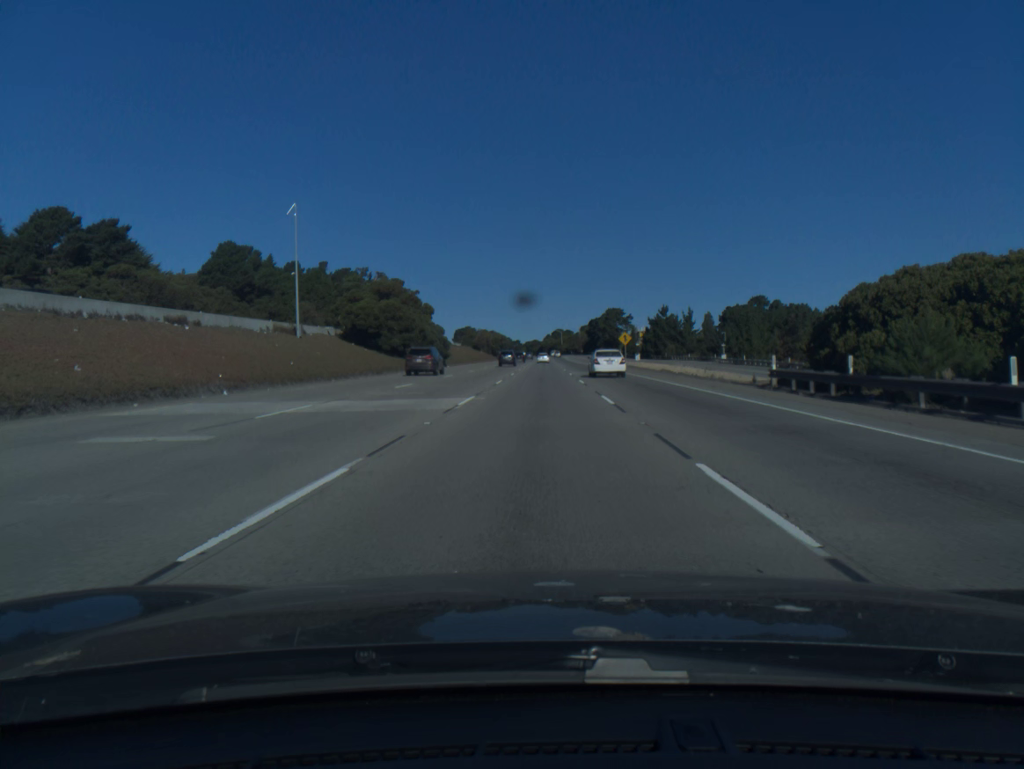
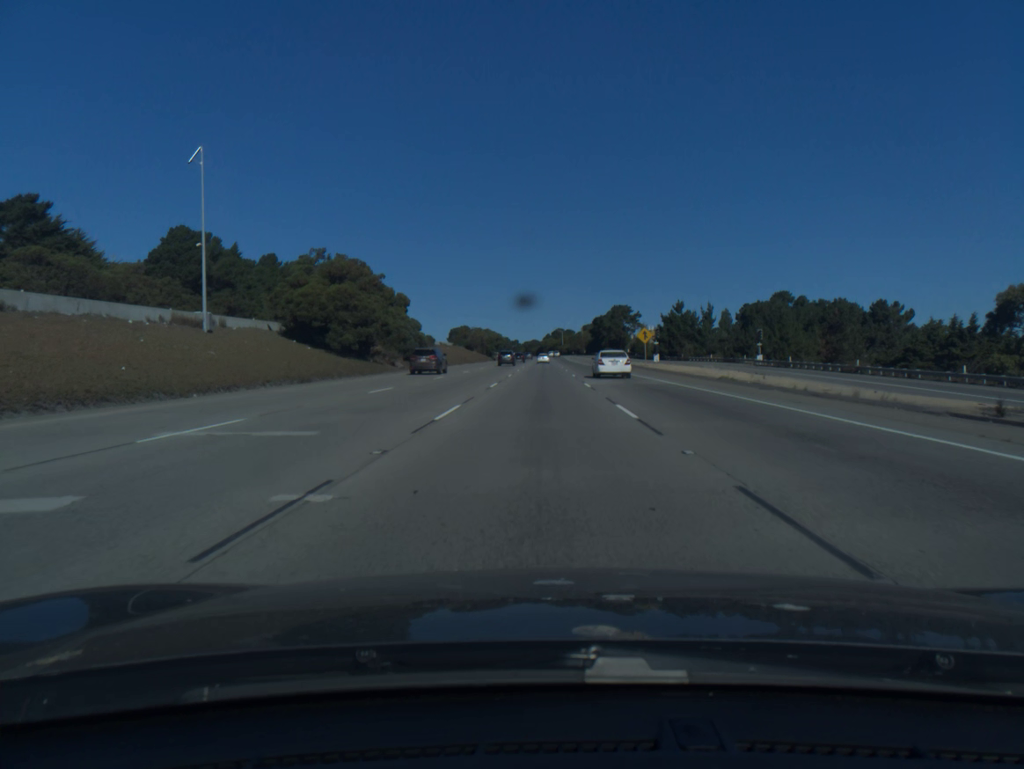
(0.0, +19.1) m; 0°
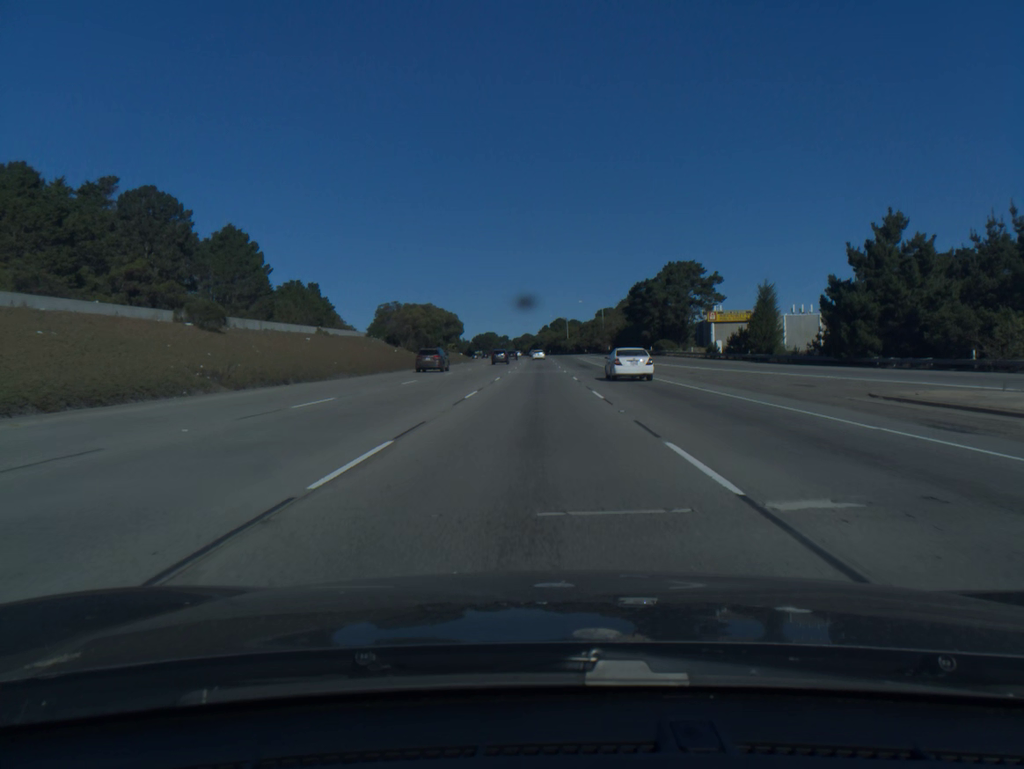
(+0.5, +95.4) m; 0°
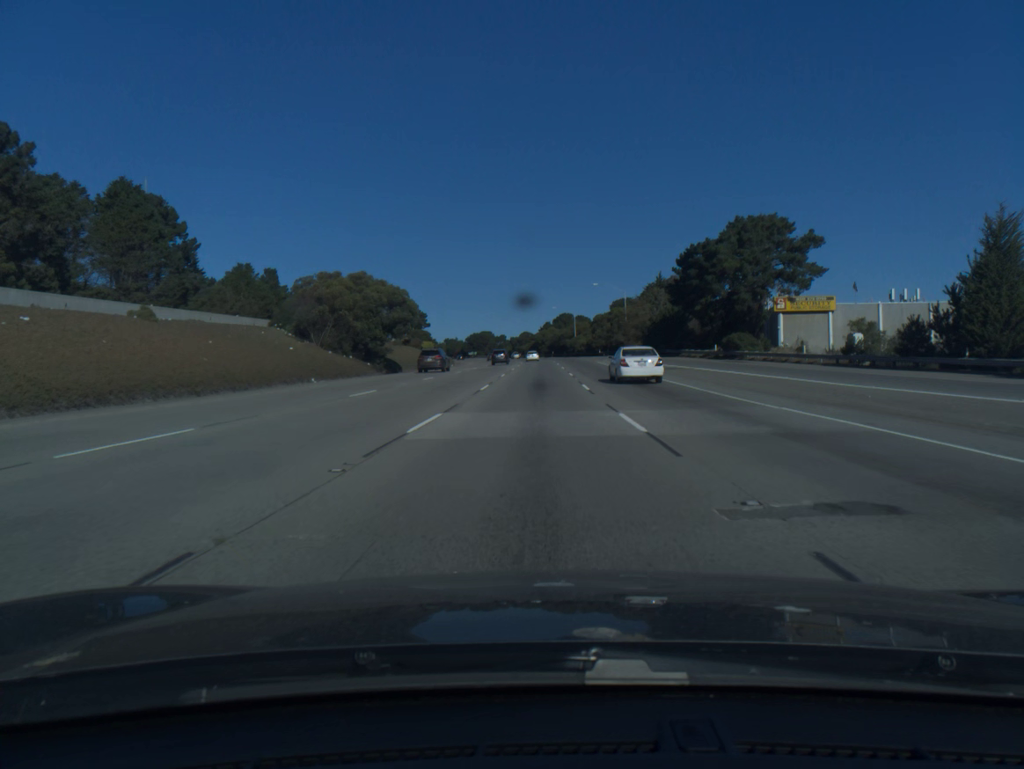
(-0.1, +38.2) m; 0°
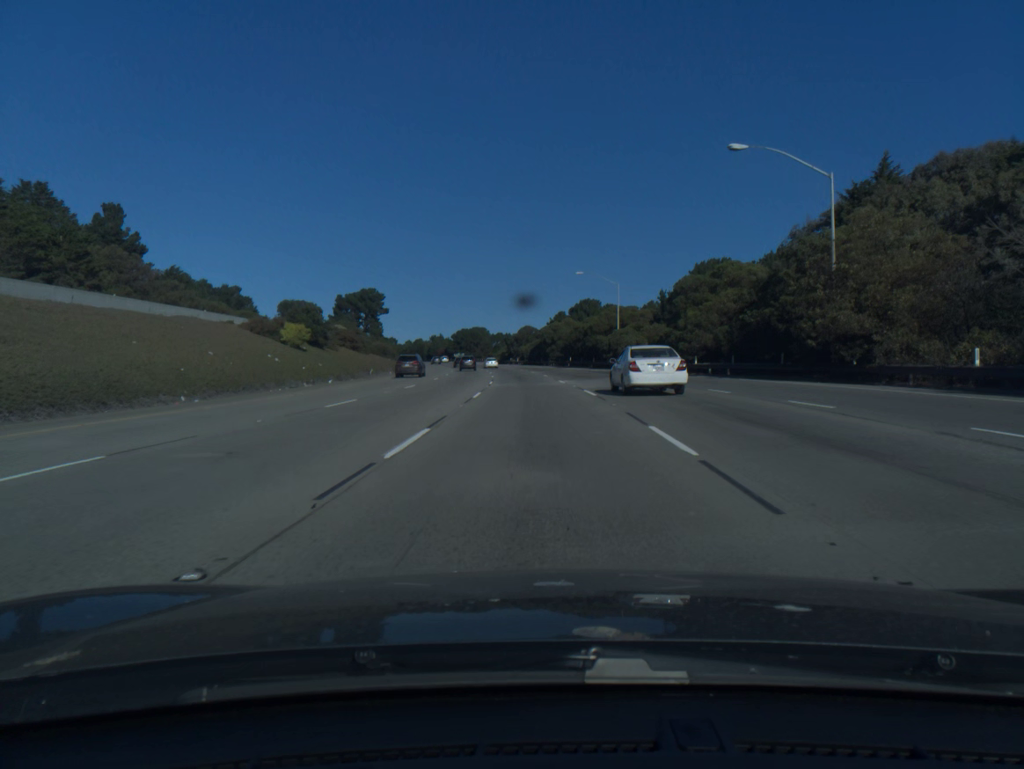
(-0.2, +76.3) m; 0°
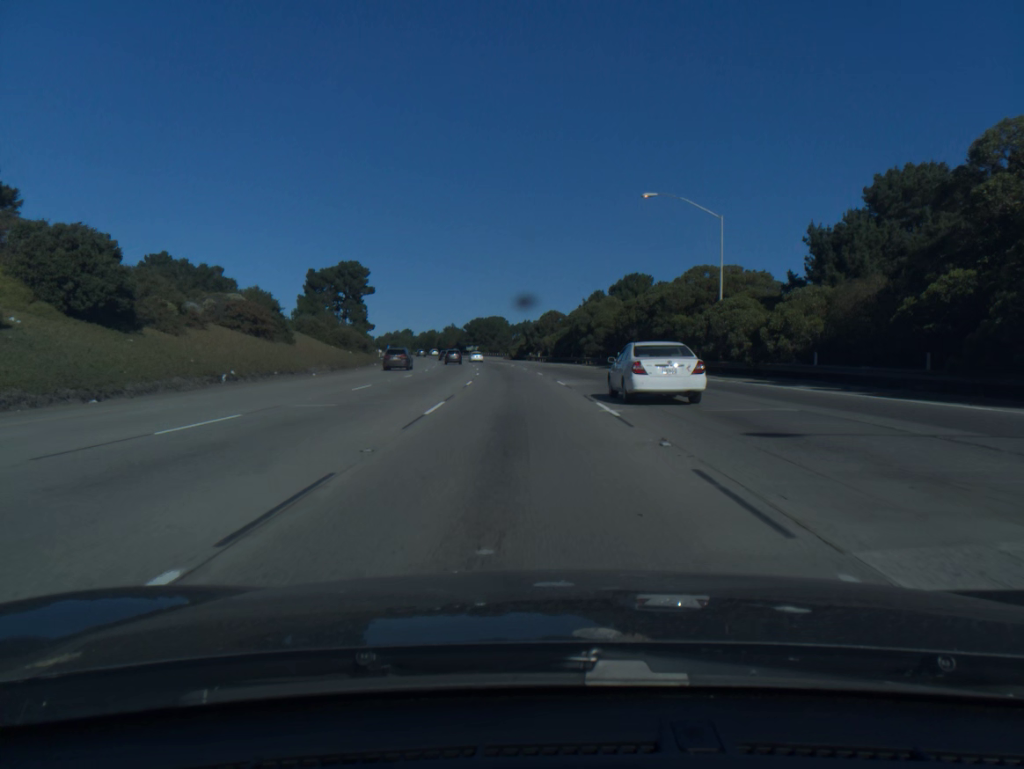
(-0.5, +38.1) m; -2°
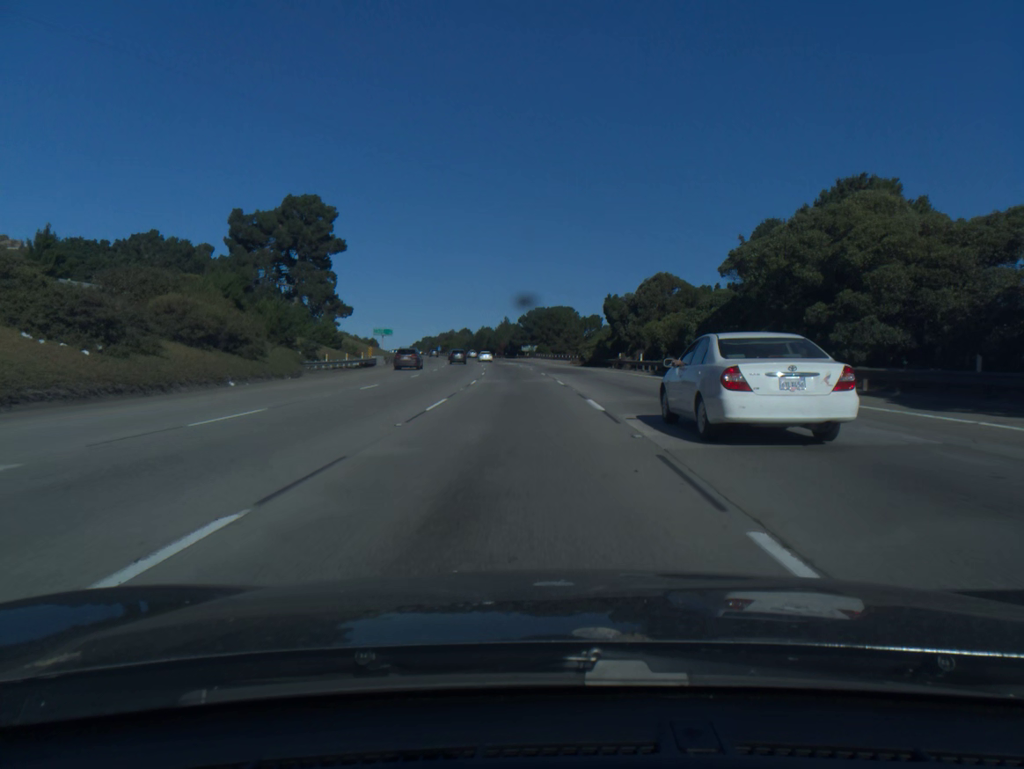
(-2.3, +57.3) m; -5°
